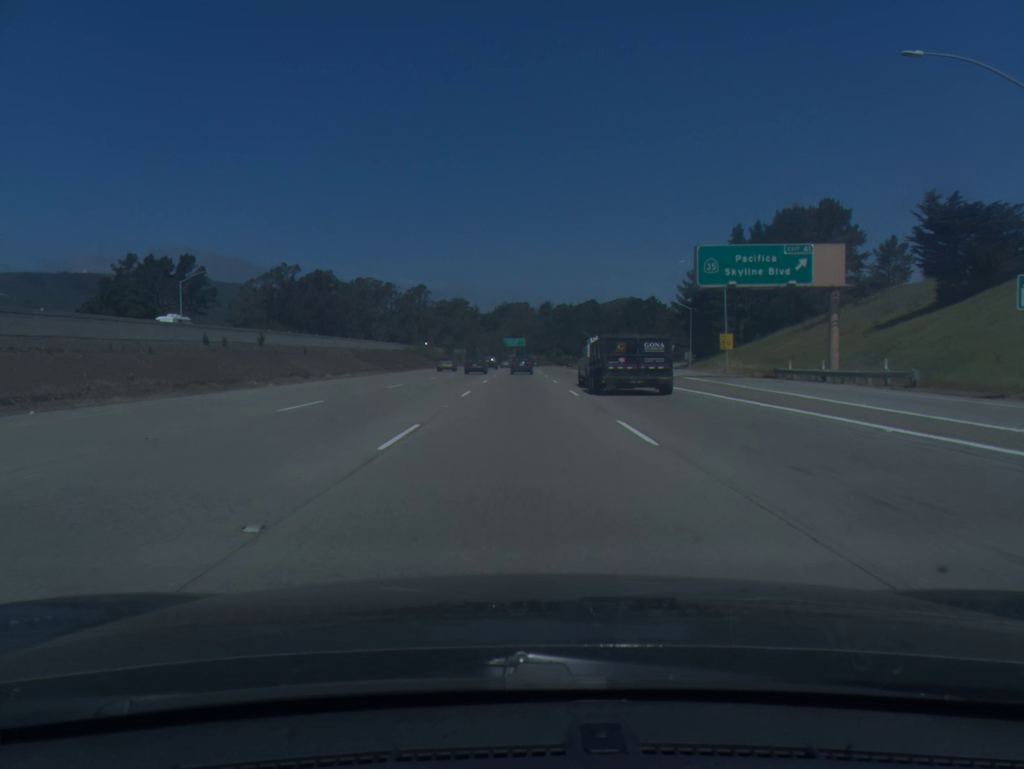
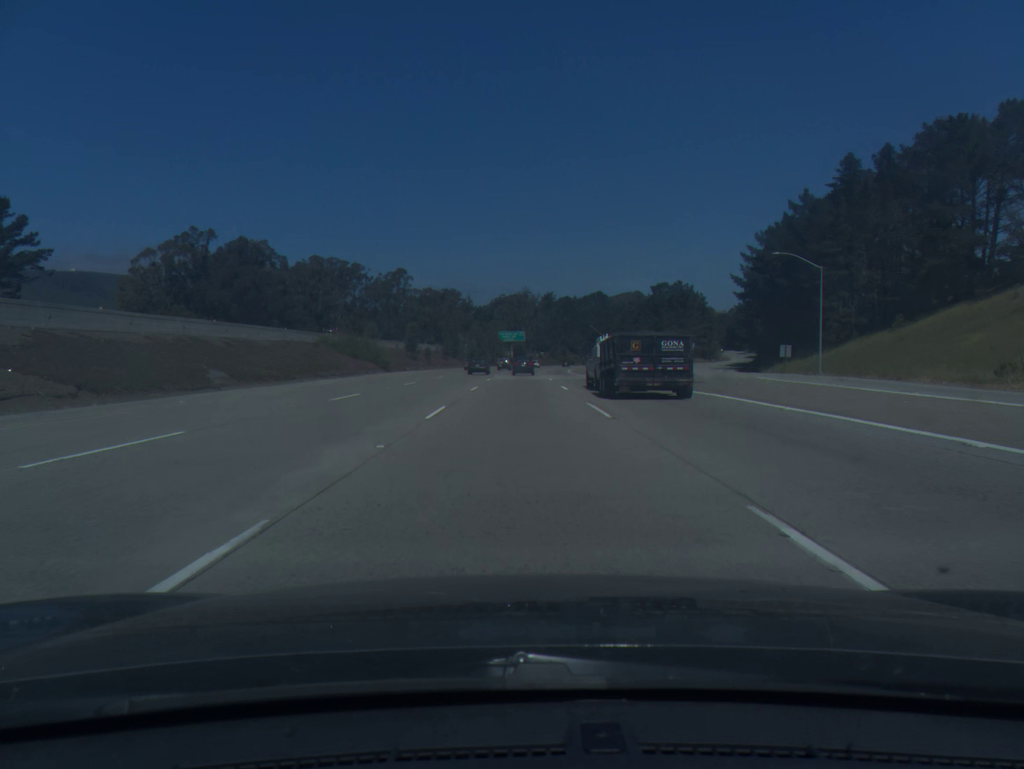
(+0.1, +52.8) m; 0°
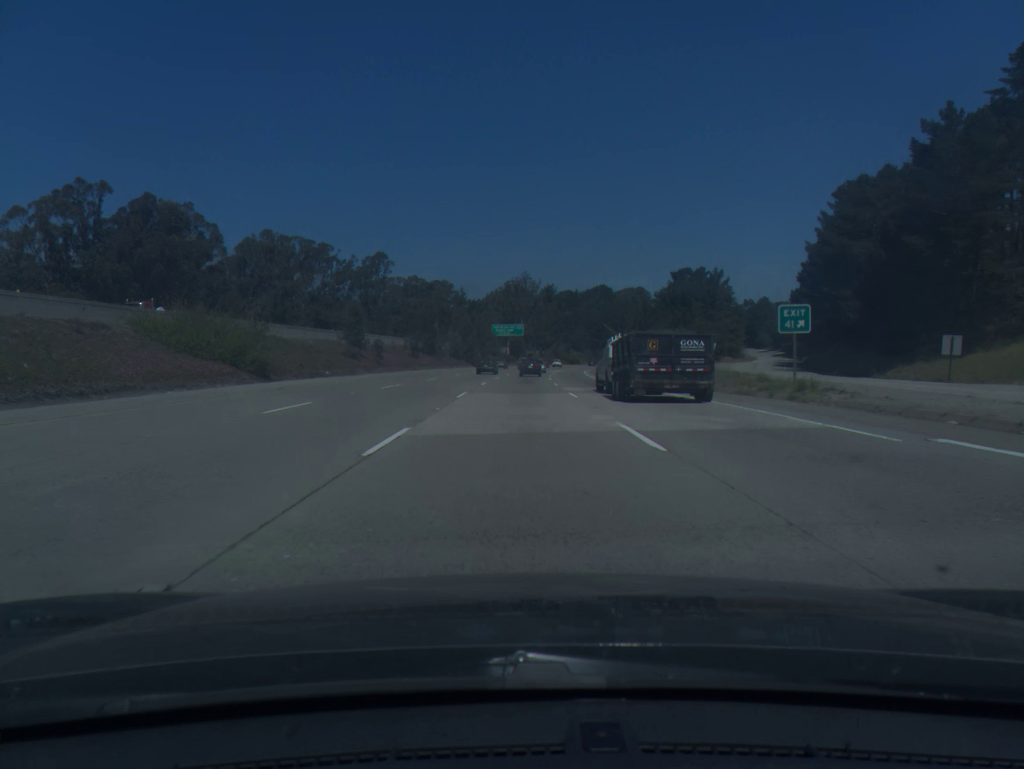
(0.0, +35.5) m; 0°
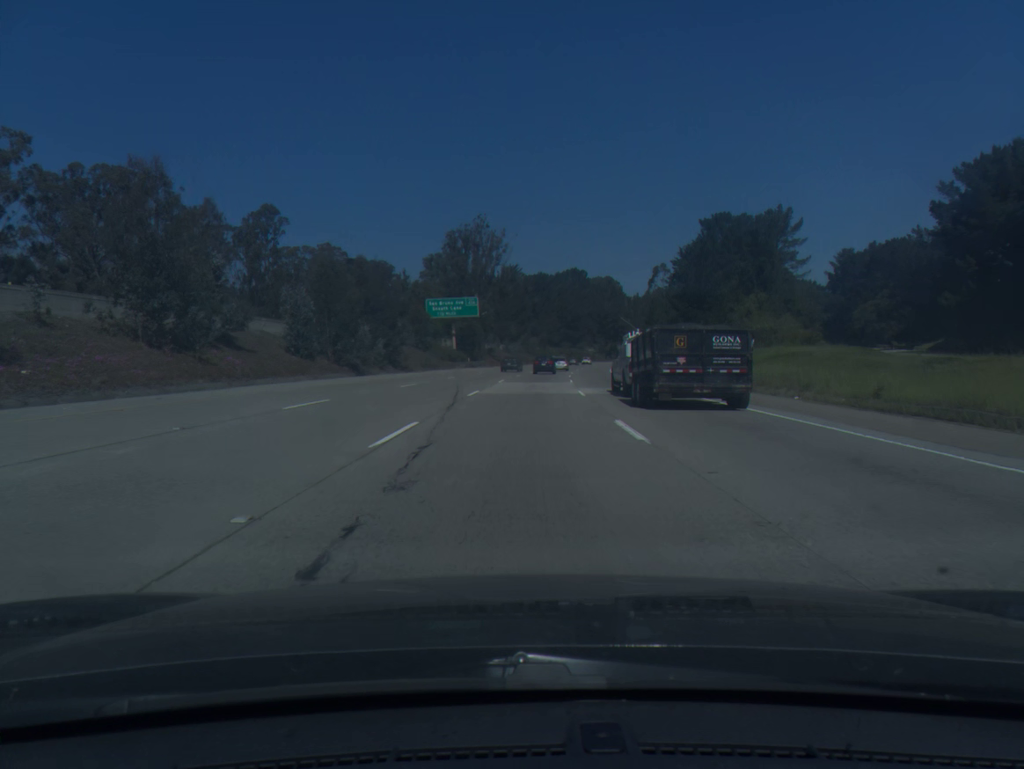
(+1.1, +71.5) m; +3°
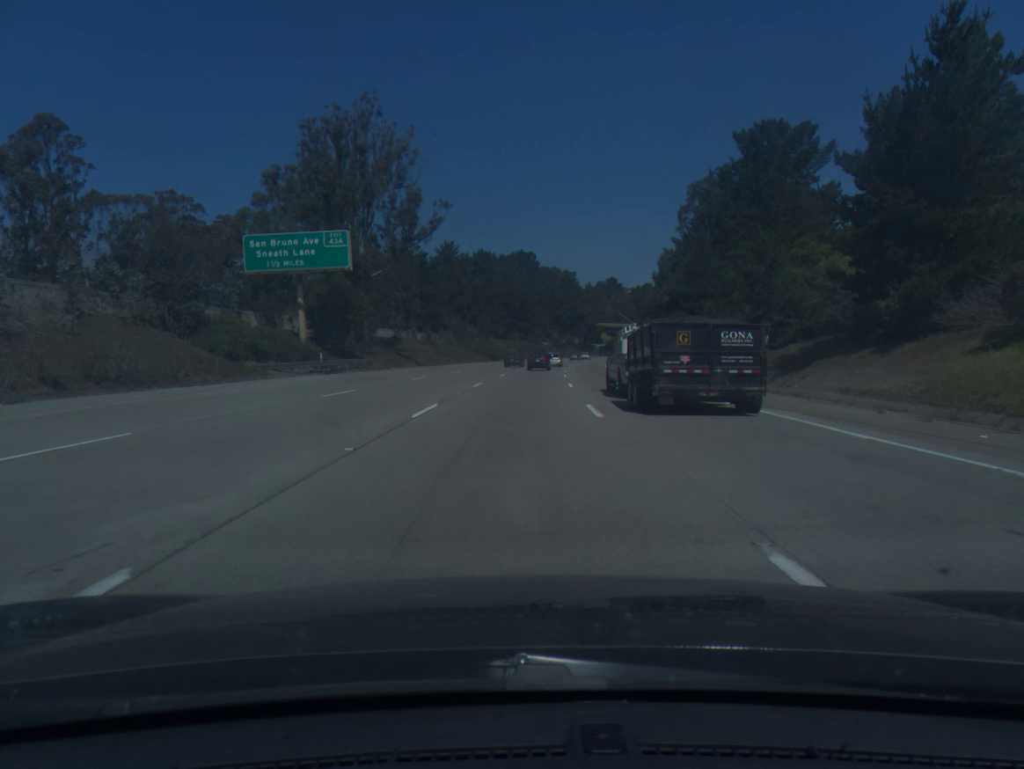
(+1.9, +53.9) m; +4°
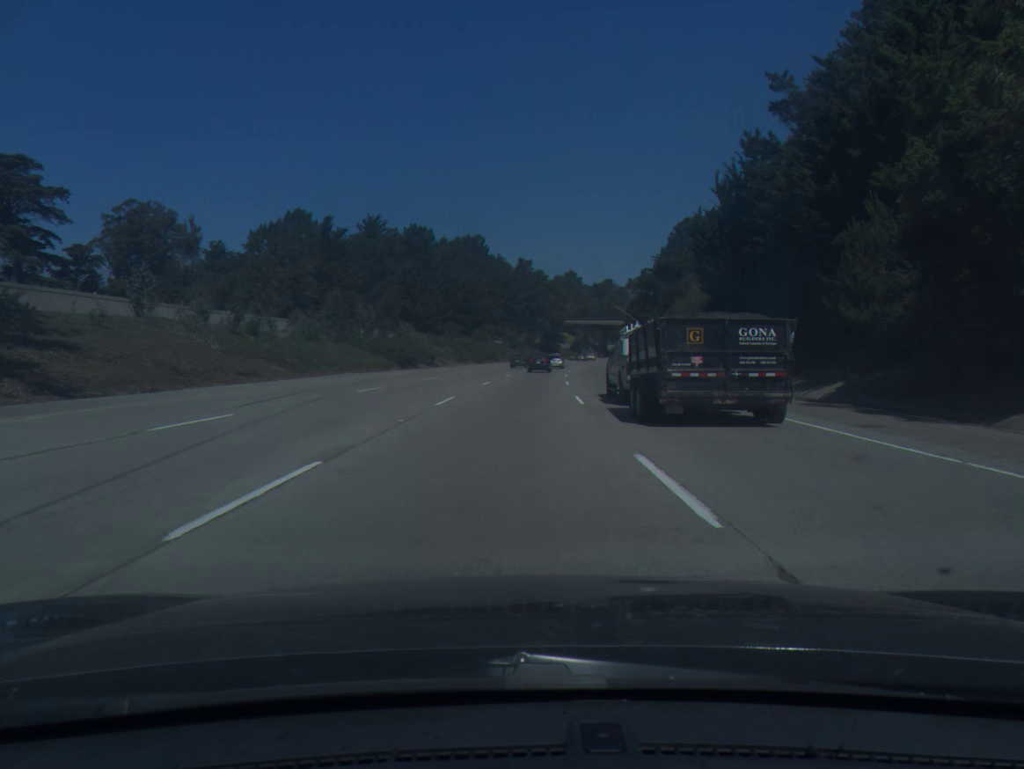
(+1.8, +53.9) m; +4°
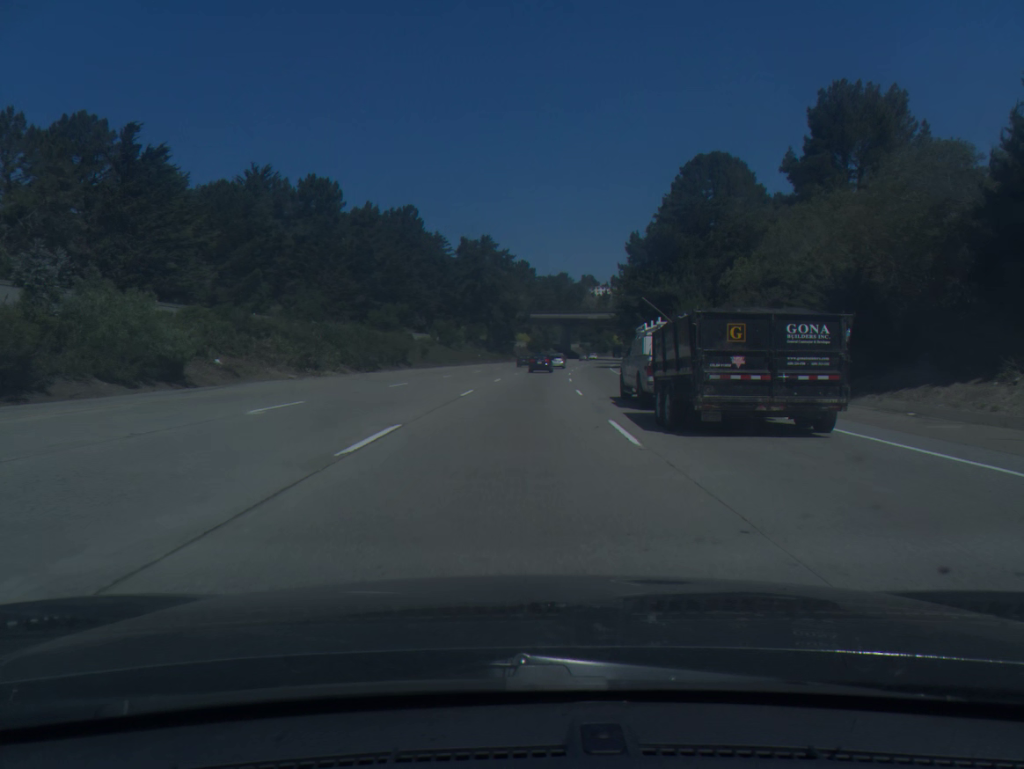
(+1.6, +53.6) m; +4°
